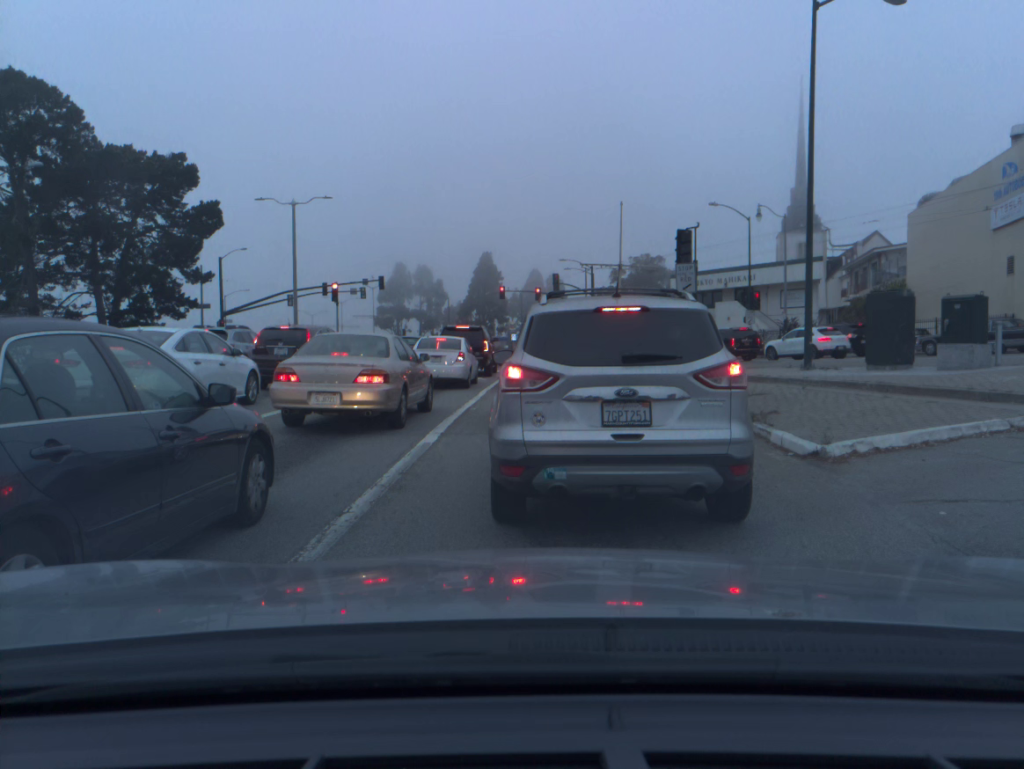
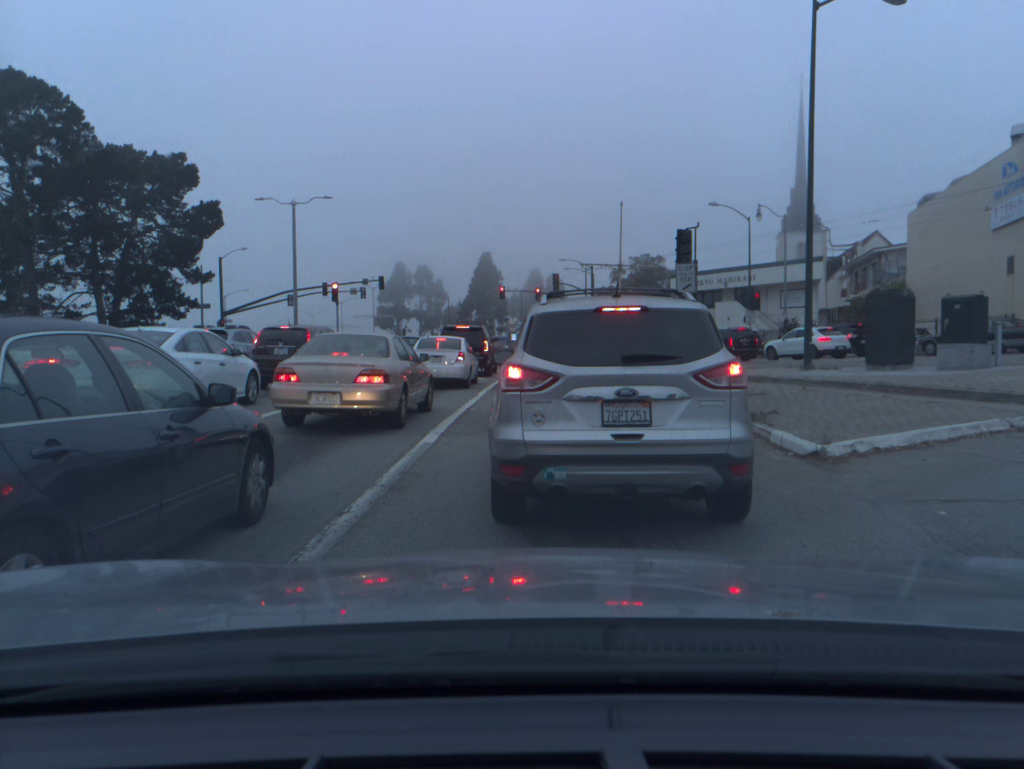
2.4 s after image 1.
(0.0, 0.0) m; 0°
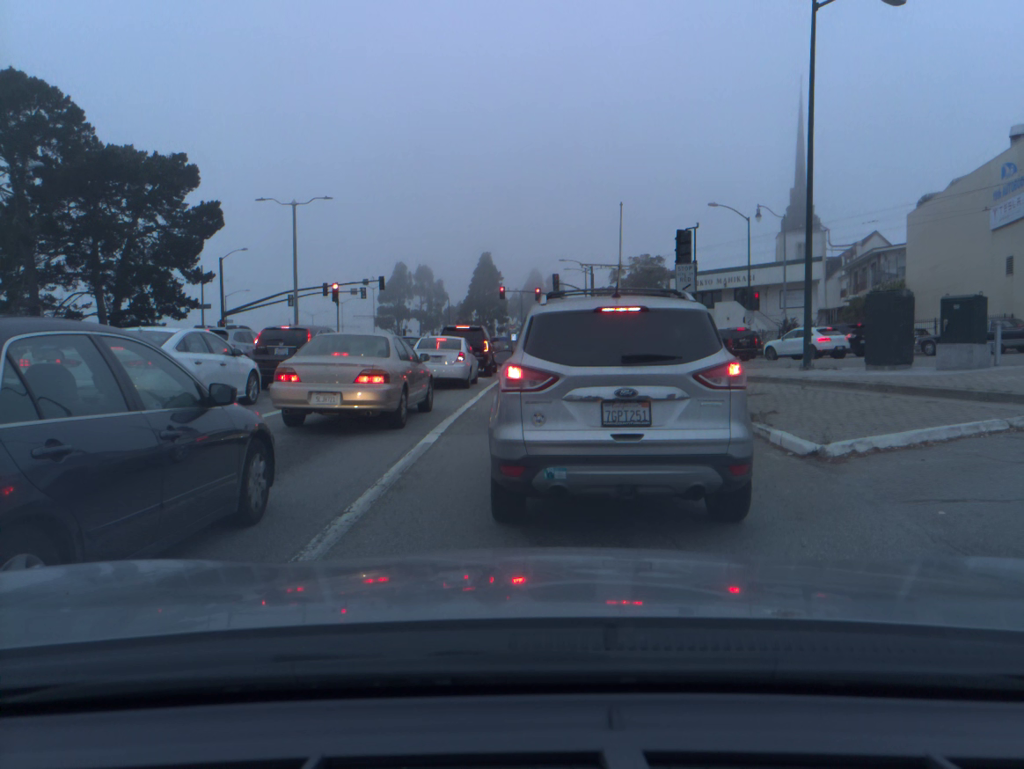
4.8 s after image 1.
(0.0, 0.0) m; 0°
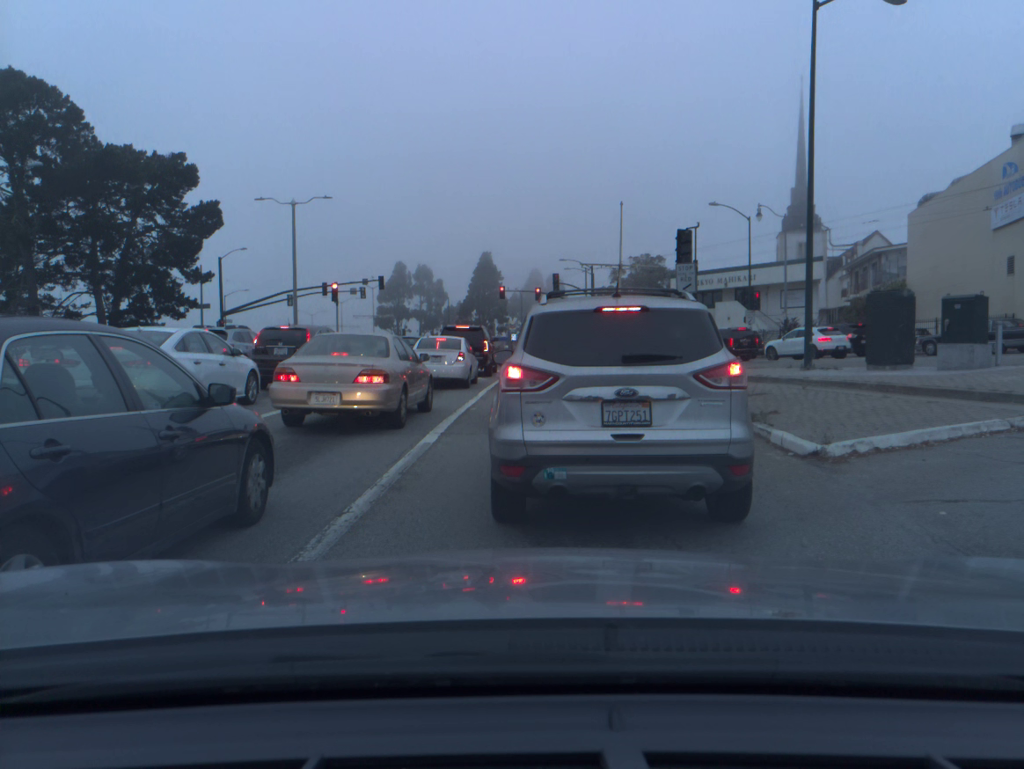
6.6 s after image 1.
(0.0, 0.0) m; 0°
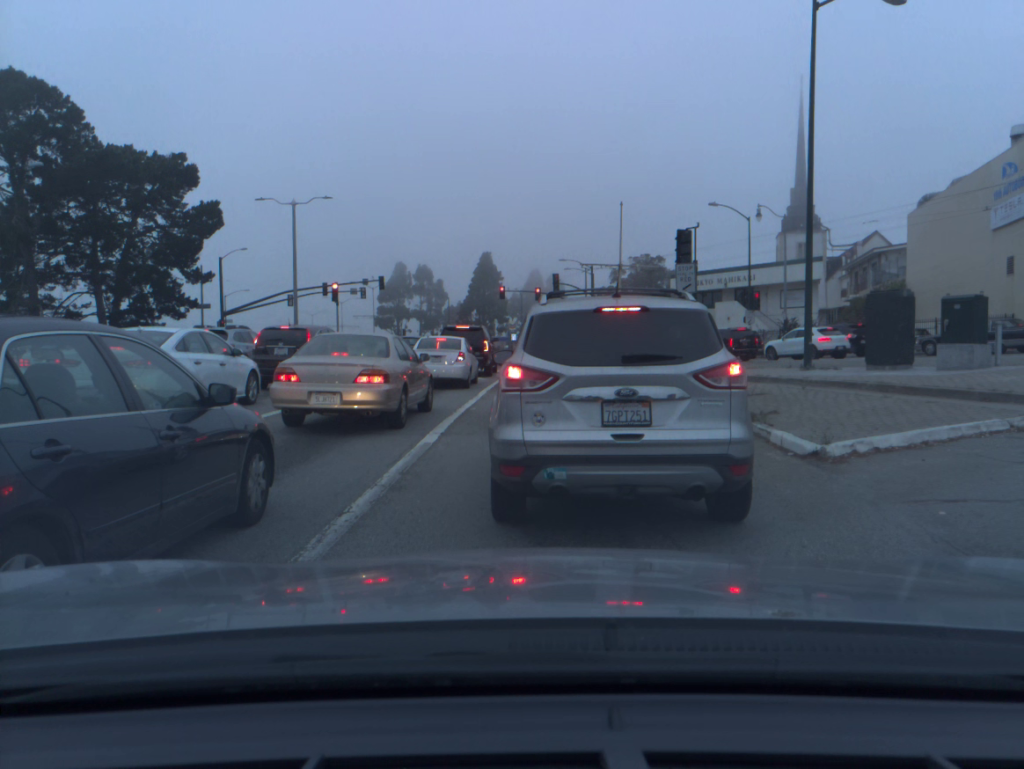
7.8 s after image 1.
(0.0, 0.0) m; 0°
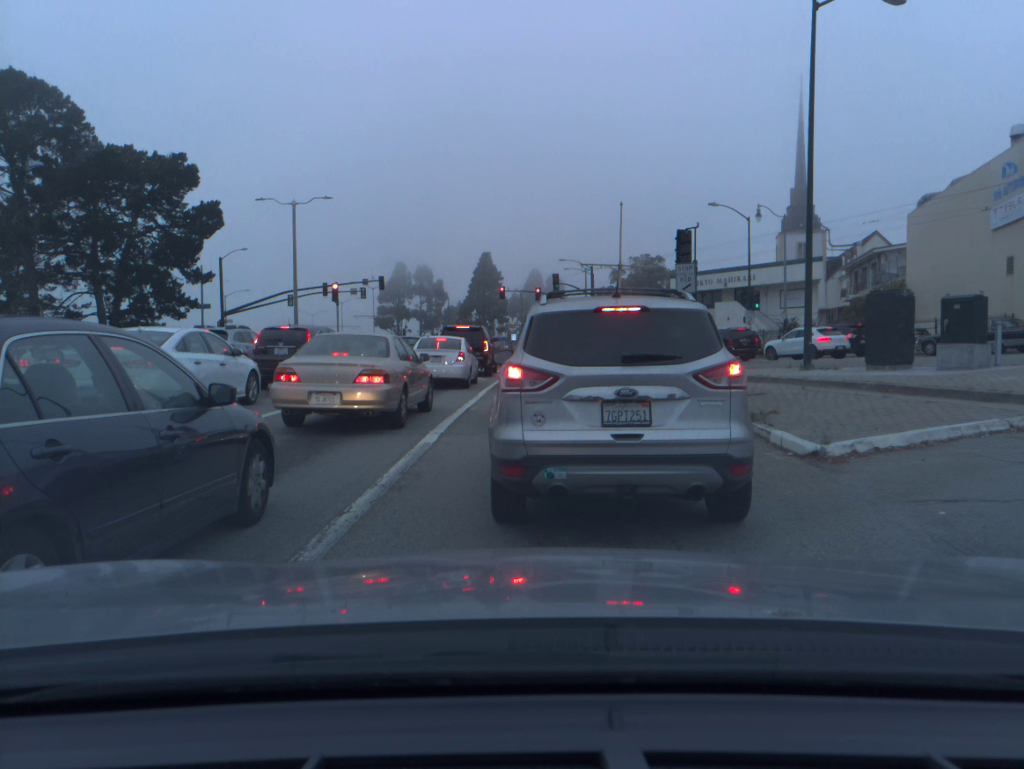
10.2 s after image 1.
(0.0, 0.0) m; 0°
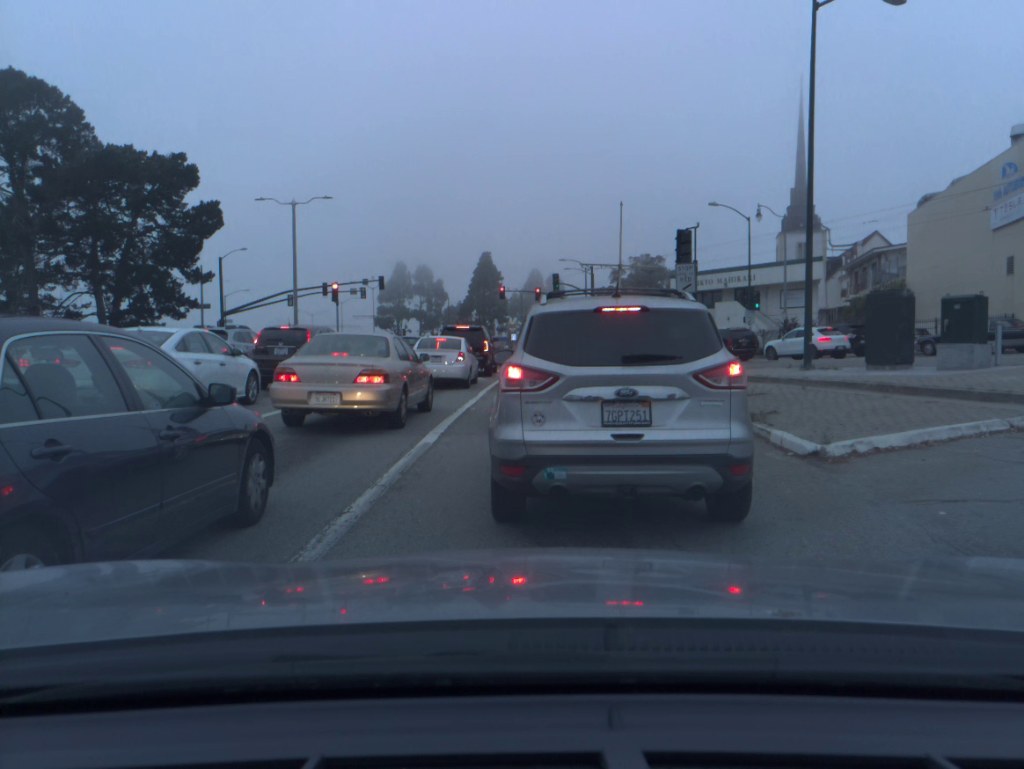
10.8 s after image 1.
(0.0, 0.0) m; 0°
